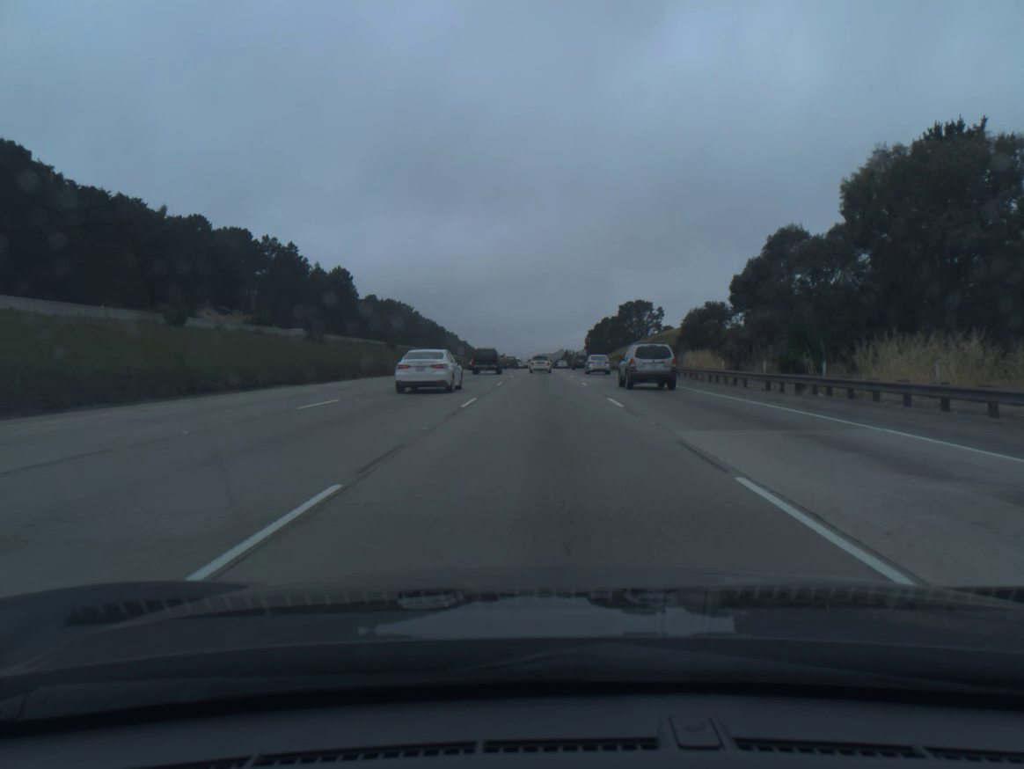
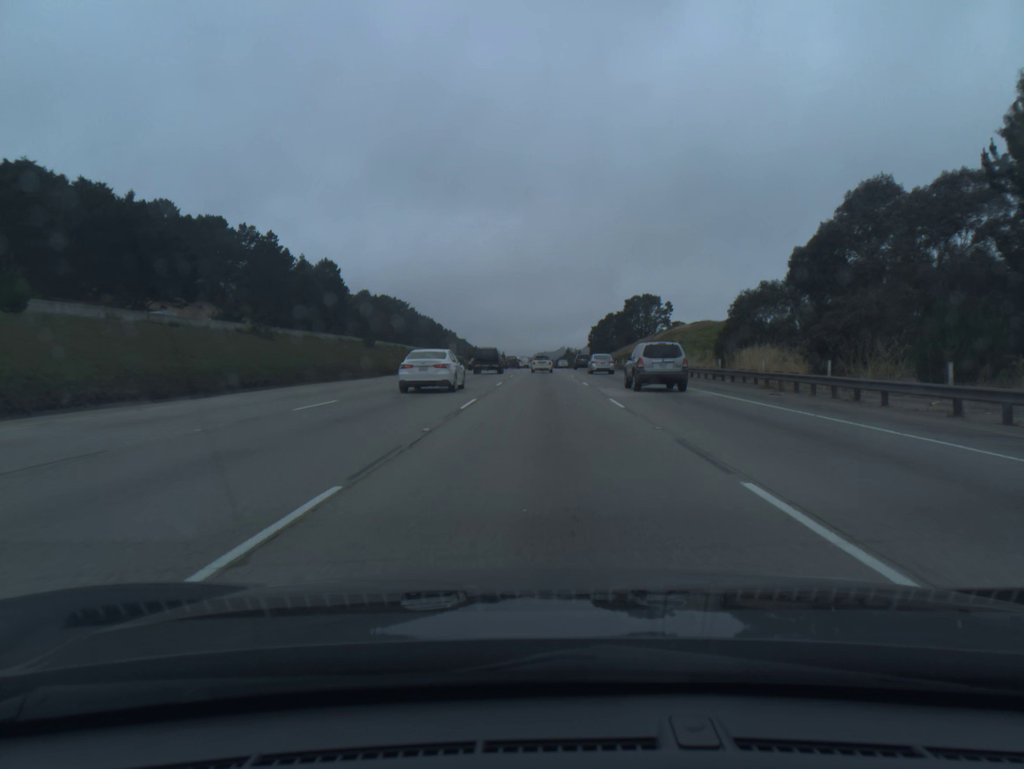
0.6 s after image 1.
(0.0, +14.8) m; 0°
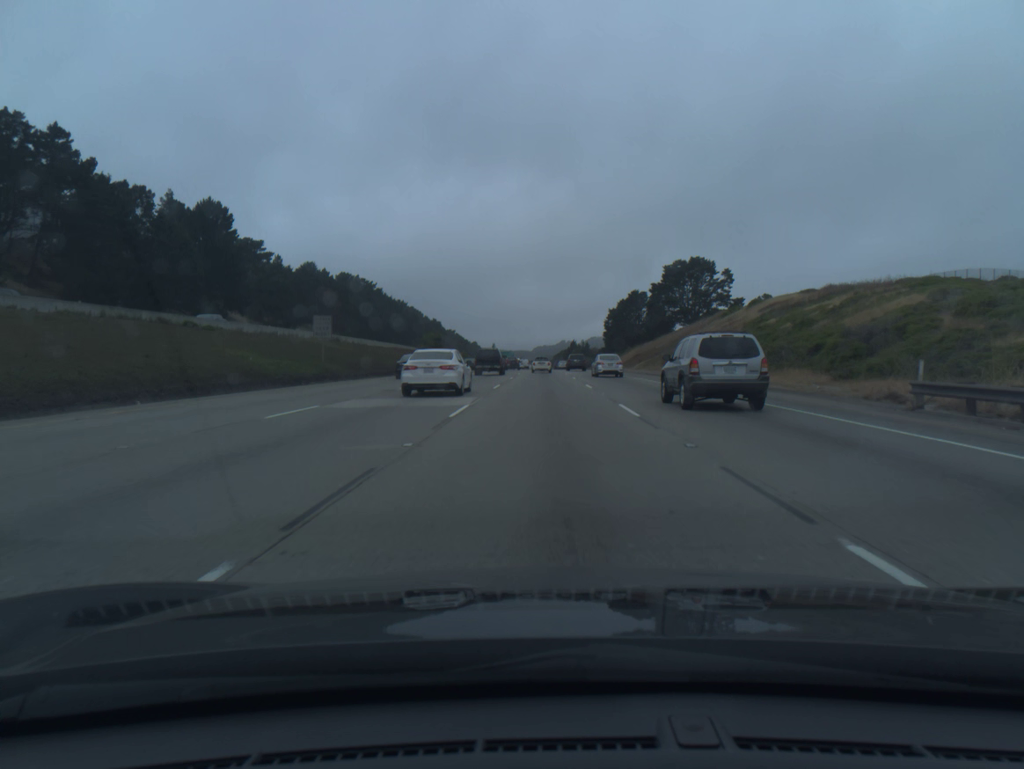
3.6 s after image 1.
(-0.1, +75.4) m; 0°
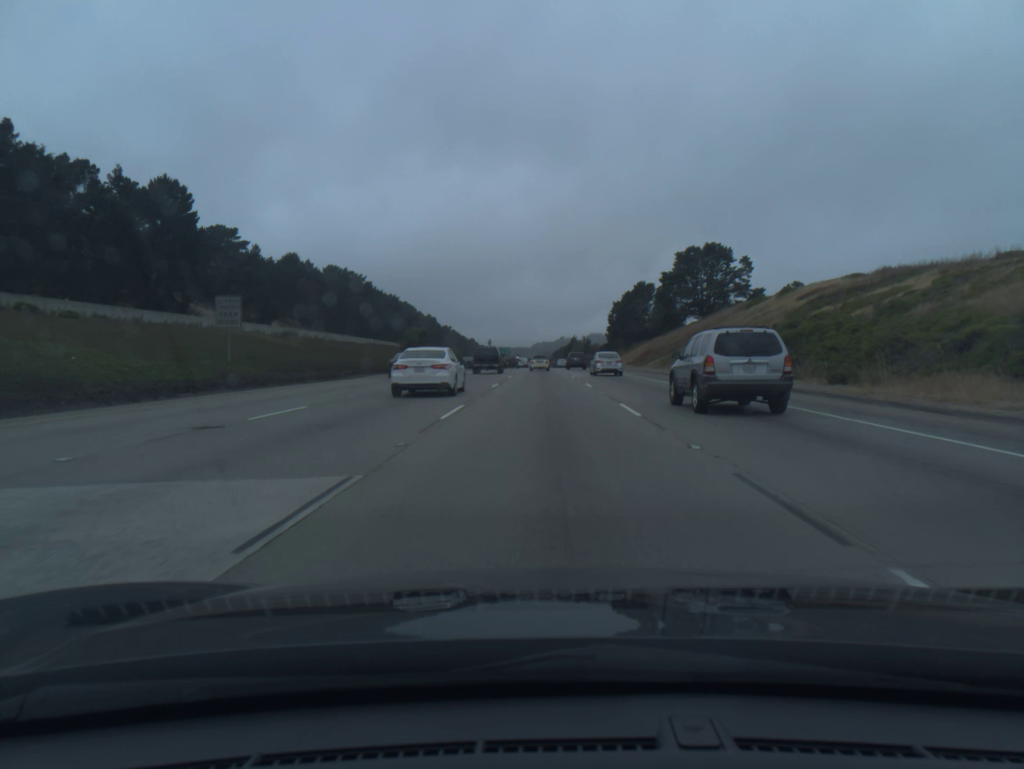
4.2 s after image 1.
(0.0, +15.4) m; 0°
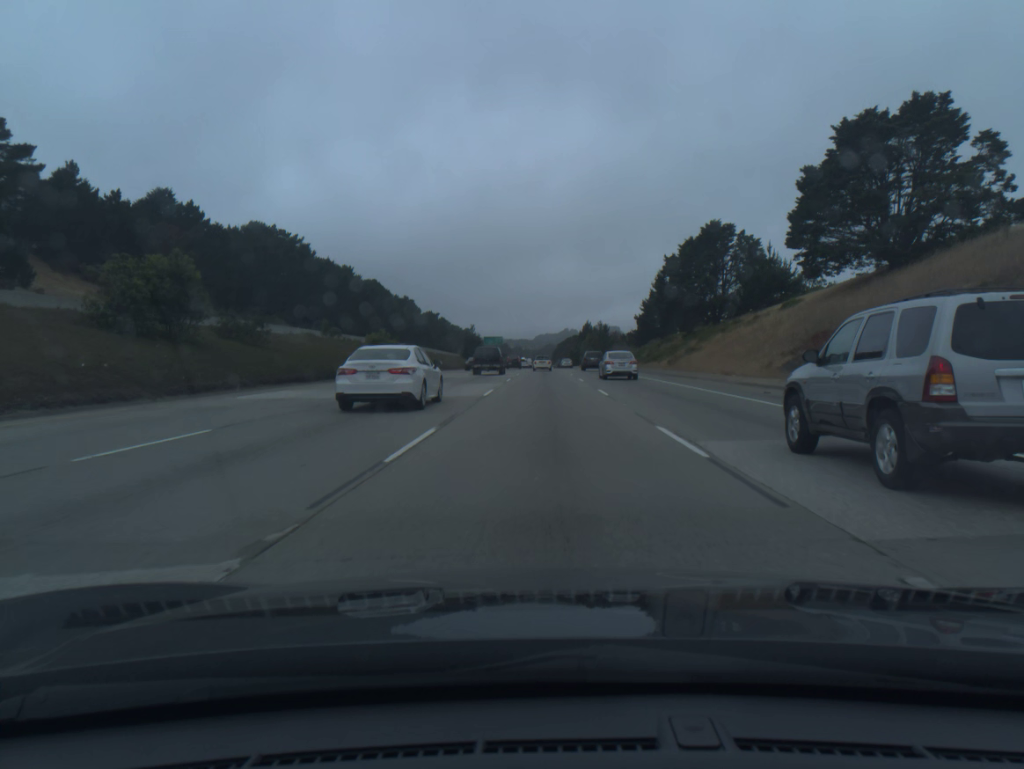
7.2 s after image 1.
(-0.2, +78.8) m; 0°
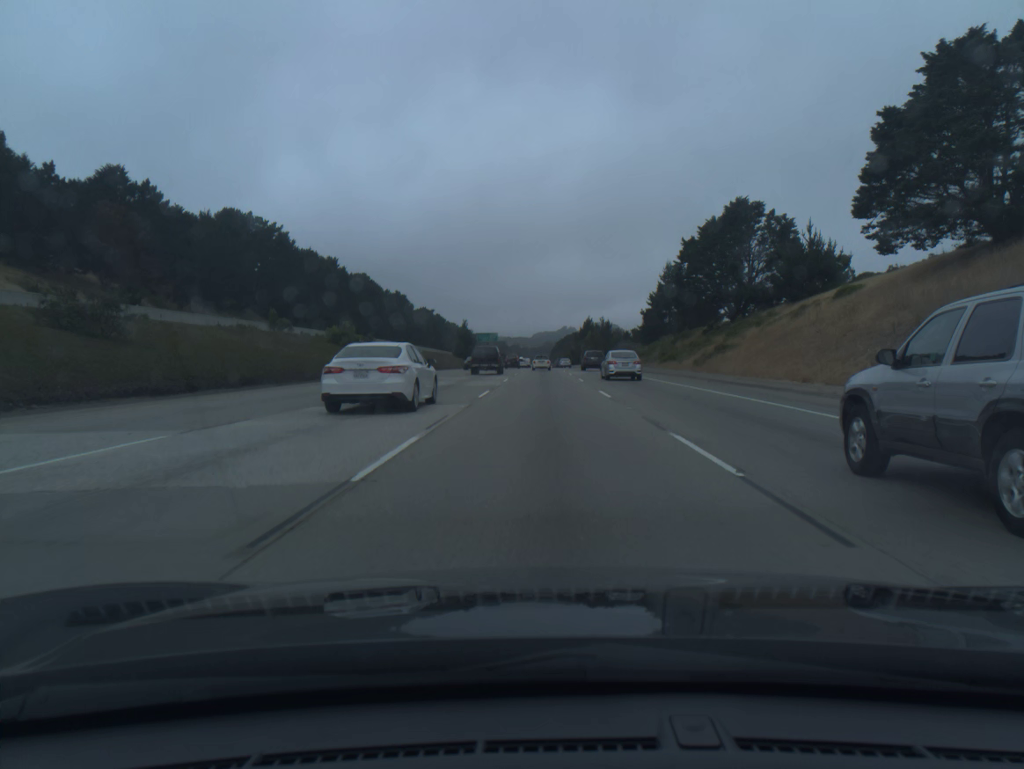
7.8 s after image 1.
(0.0, +16.1) m; 0°
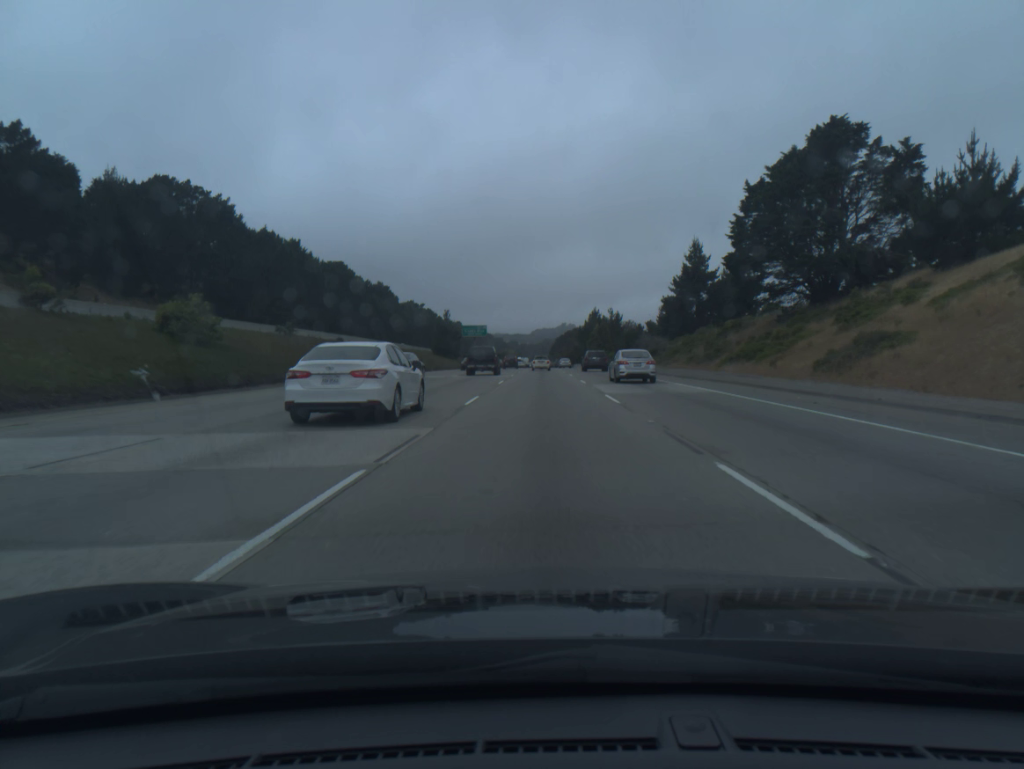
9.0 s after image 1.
(0.0, +32.5) m; 0°
